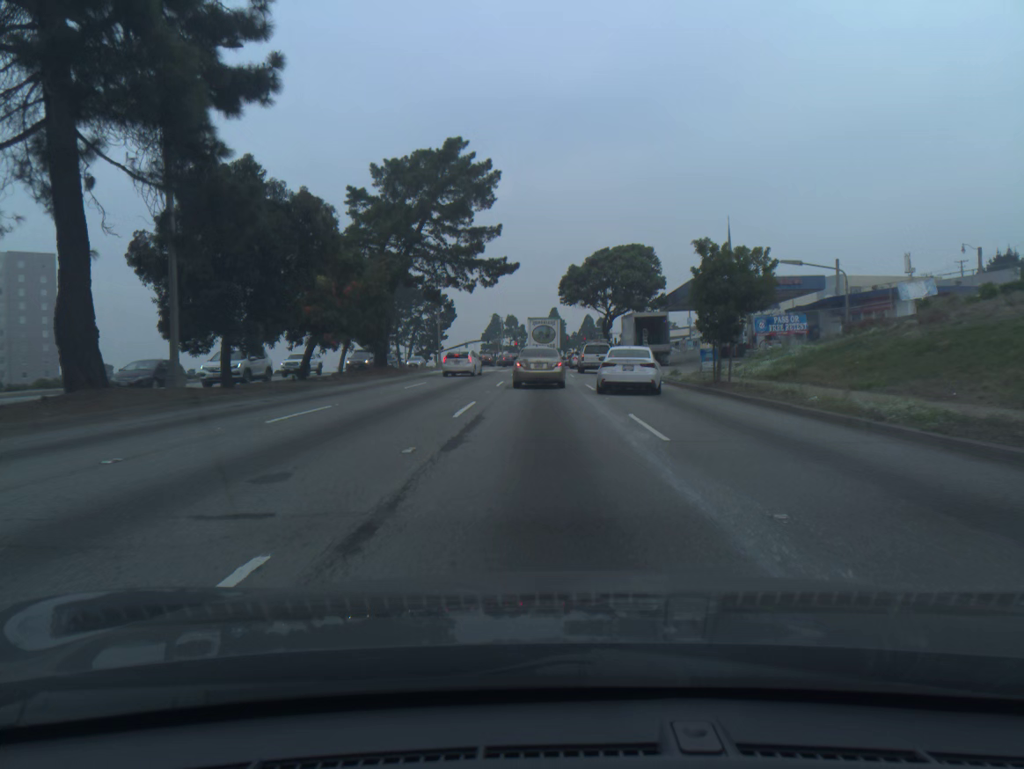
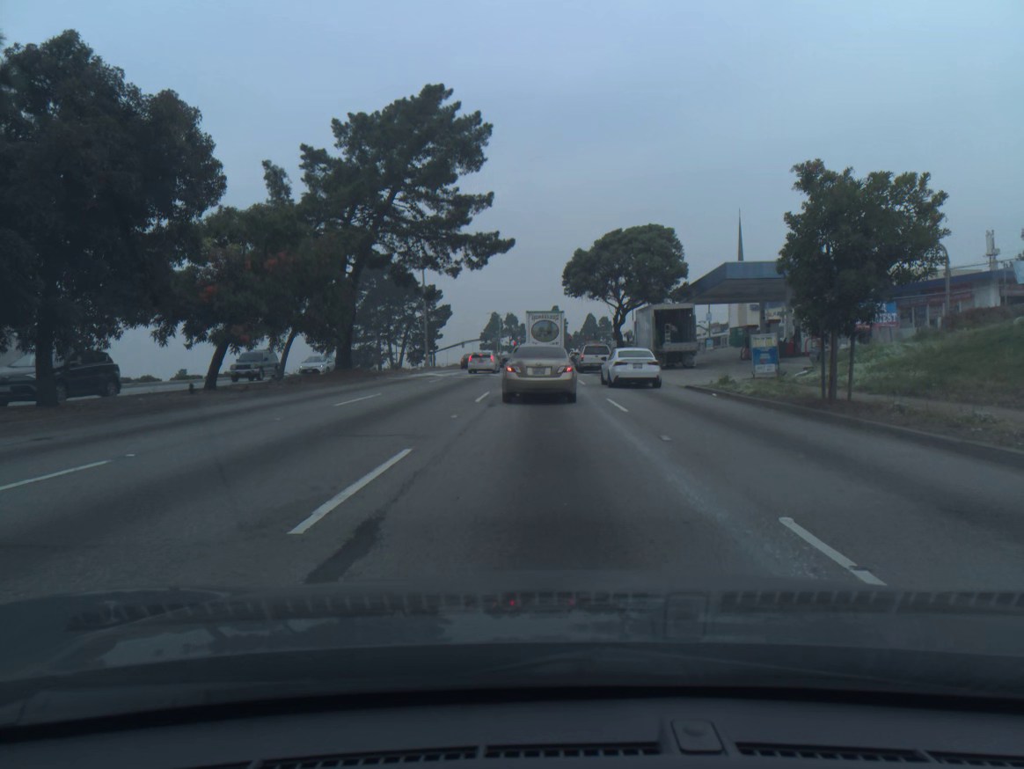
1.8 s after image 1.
(0.0, +9.6) m; 0°
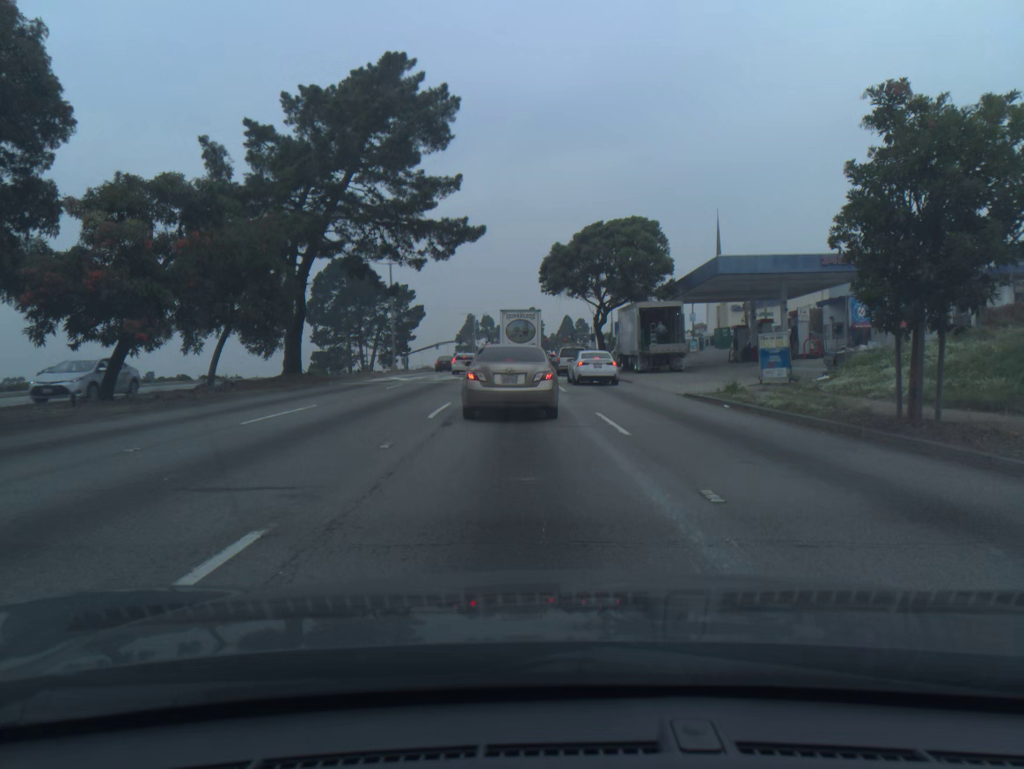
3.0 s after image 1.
(+0.1, +4.4) m; +3°
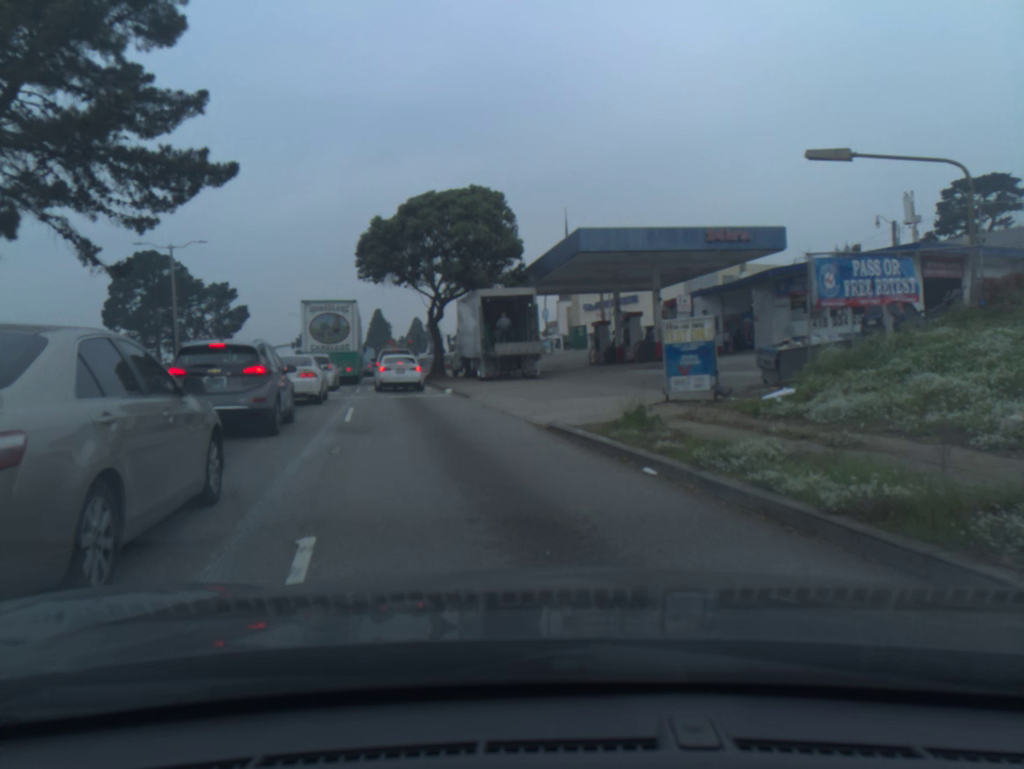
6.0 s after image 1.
(+1.3, +10.6) m; +8°
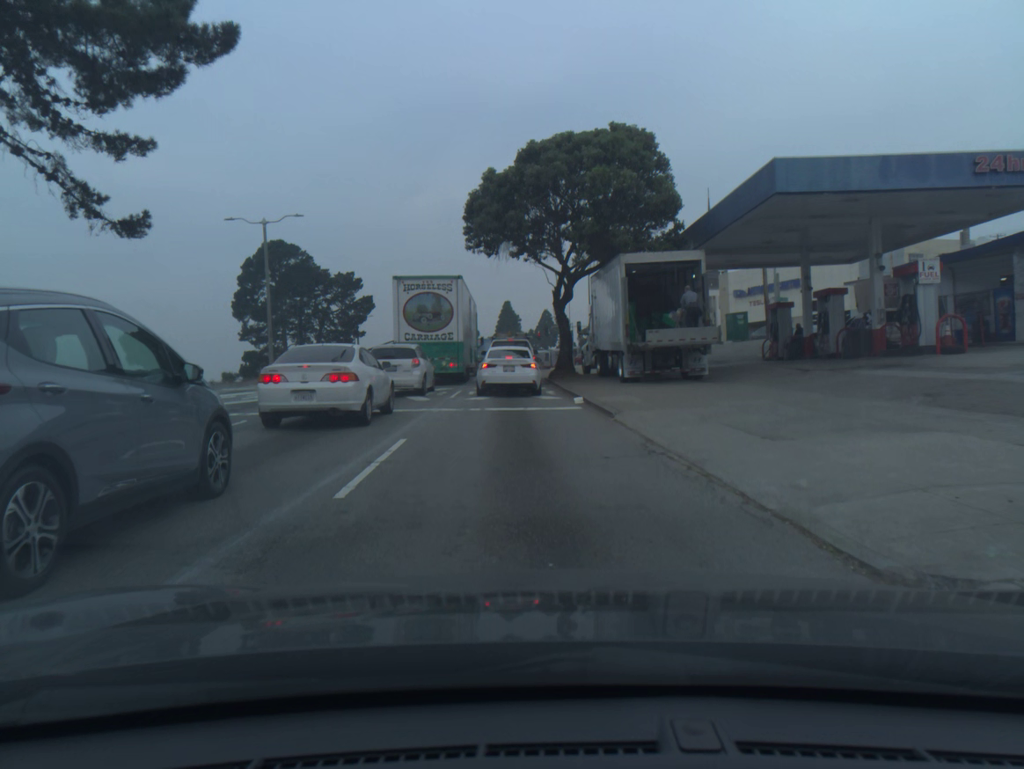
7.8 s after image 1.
(-0.9, +9.3) m; -9°
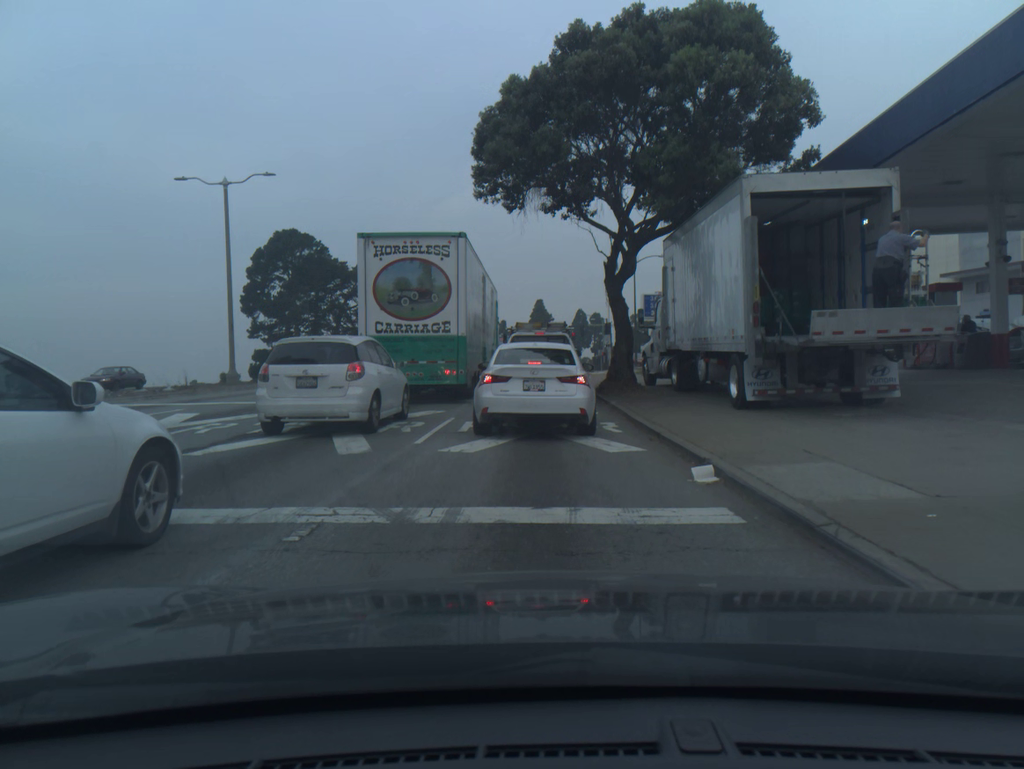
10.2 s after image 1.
(-0.2, +10.9) m; -2°
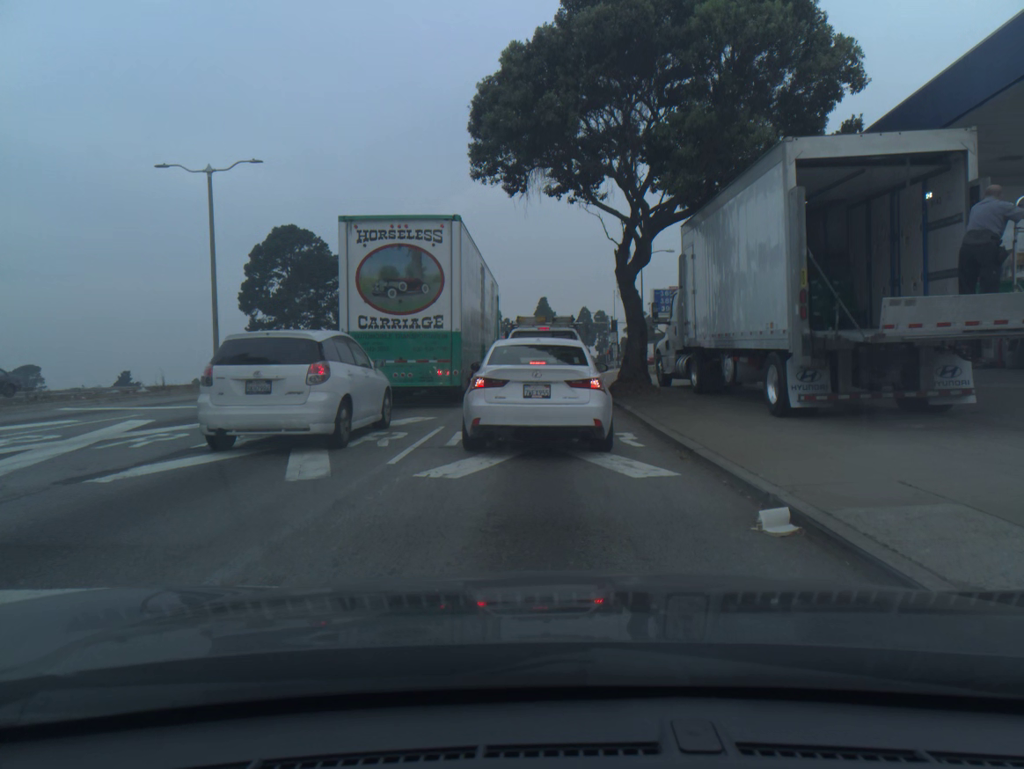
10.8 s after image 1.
(0.0, +2.2) m; -1°
